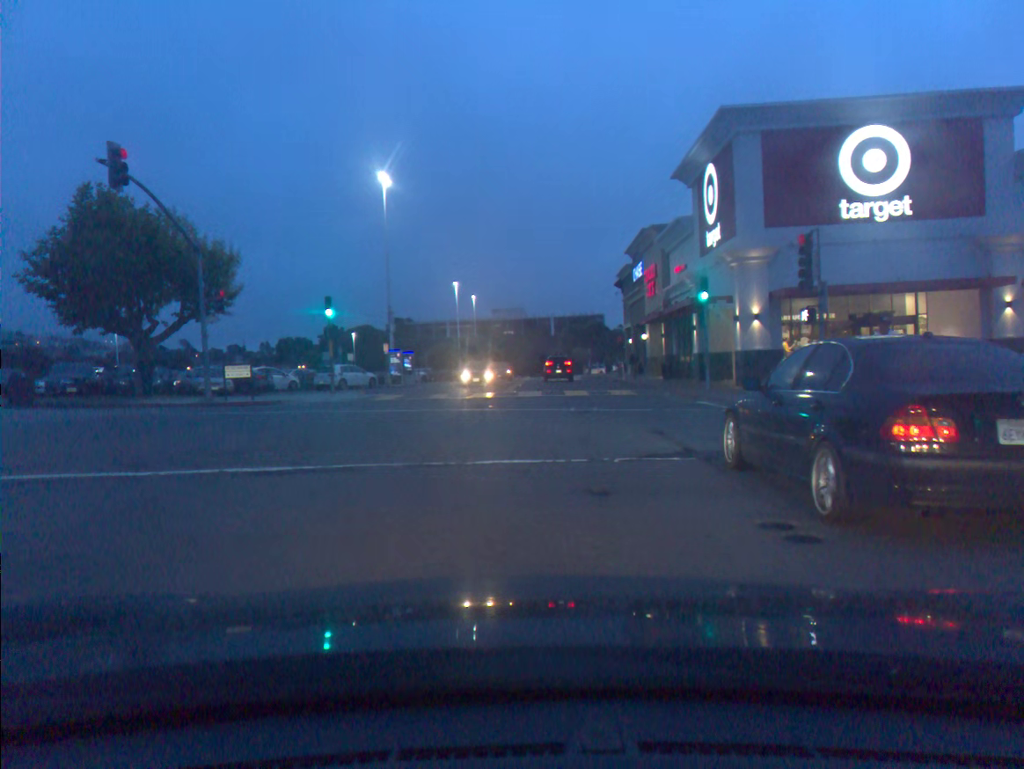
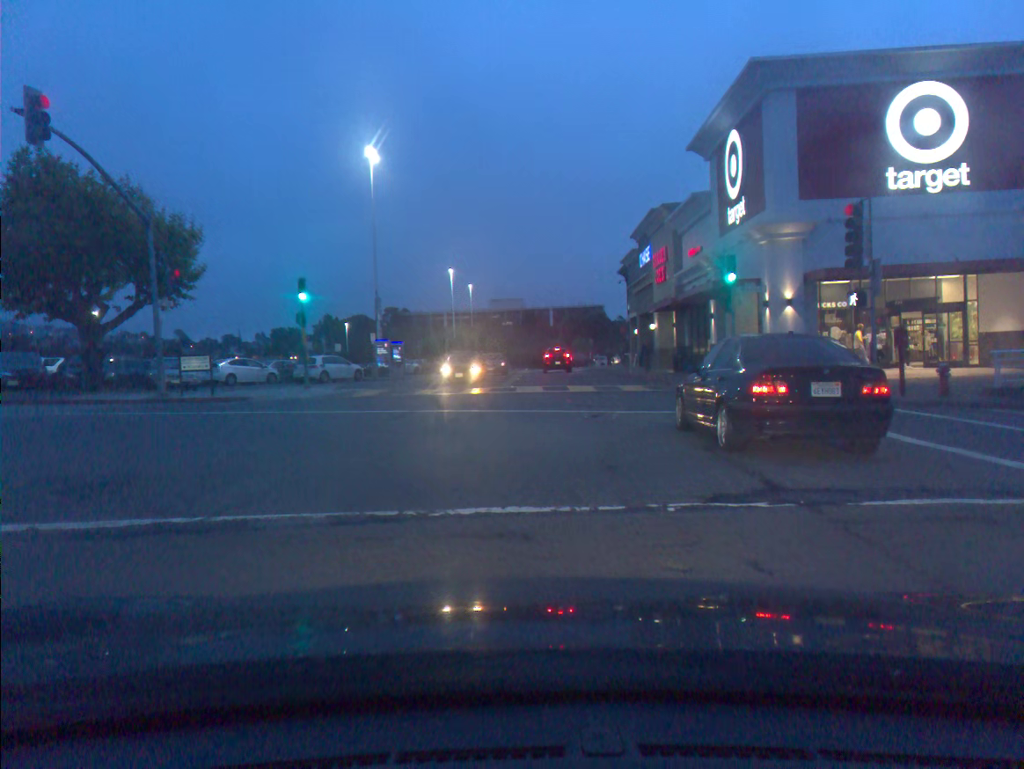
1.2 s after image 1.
(0.0, +3.4) m; 0°
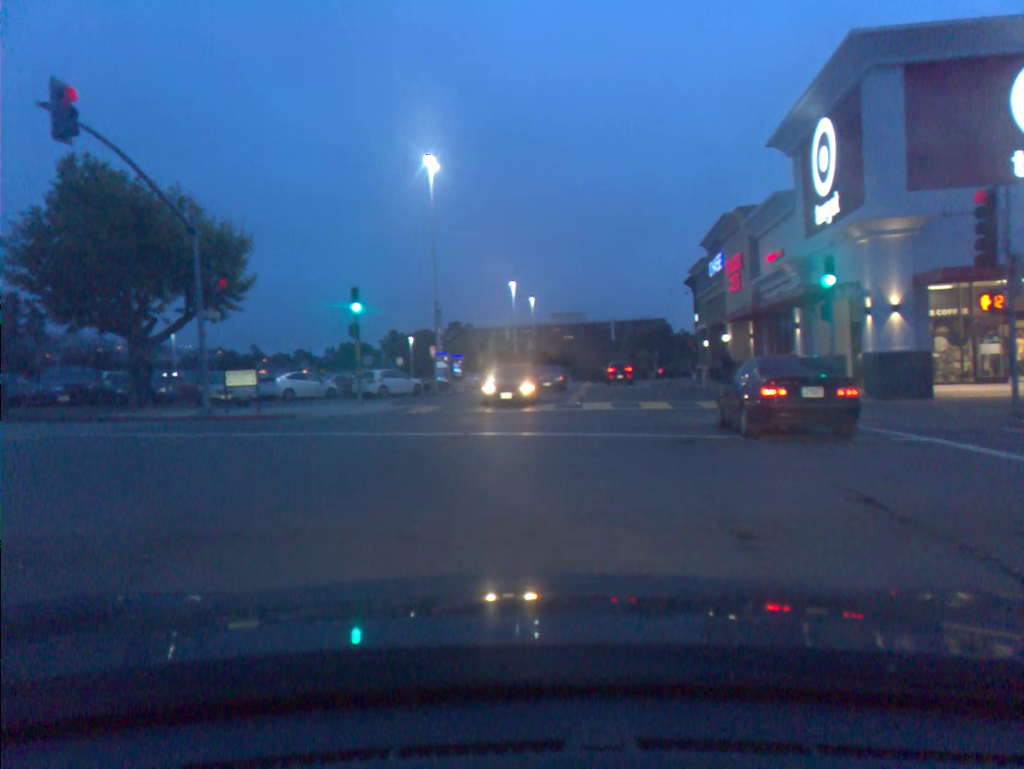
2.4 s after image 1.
(-0.2, +2.5) m; -13°
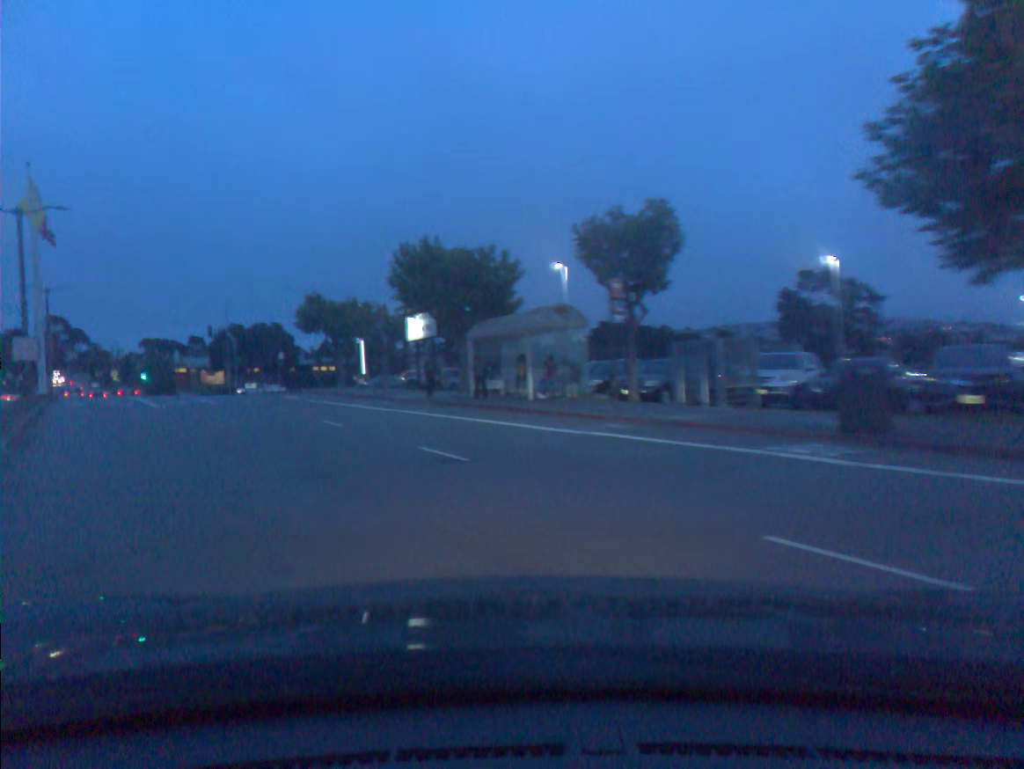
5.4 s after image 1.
(-6.0, +12.7) m; -50°
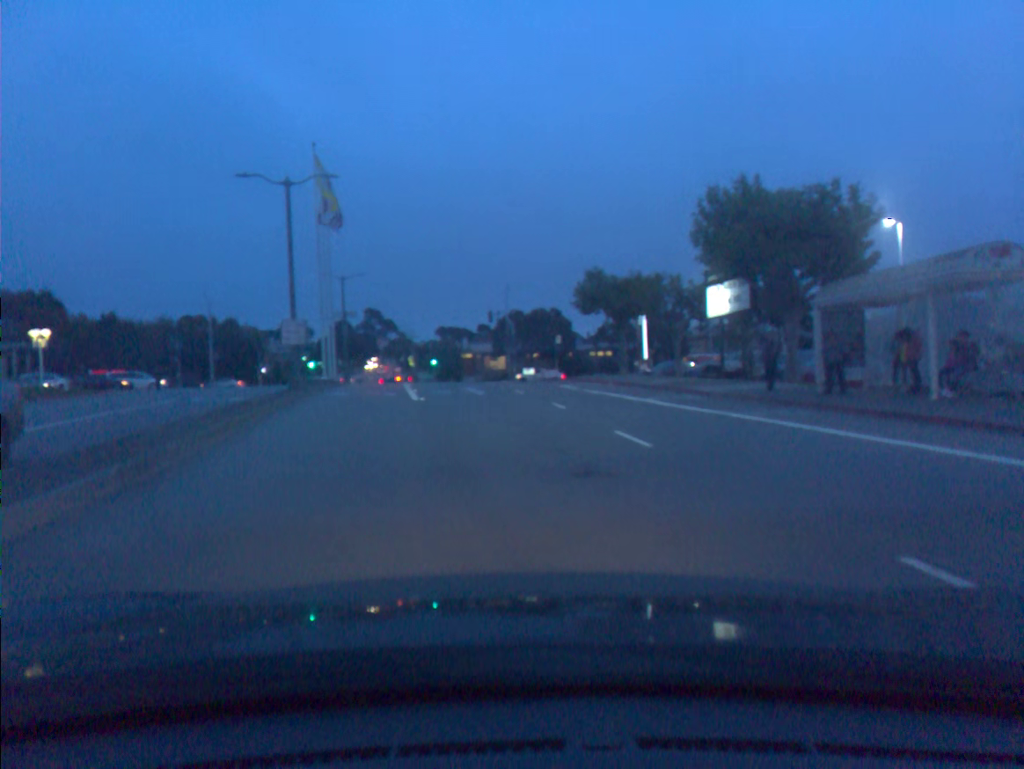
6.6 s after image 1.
(-1.5, +7.7) m; -16°
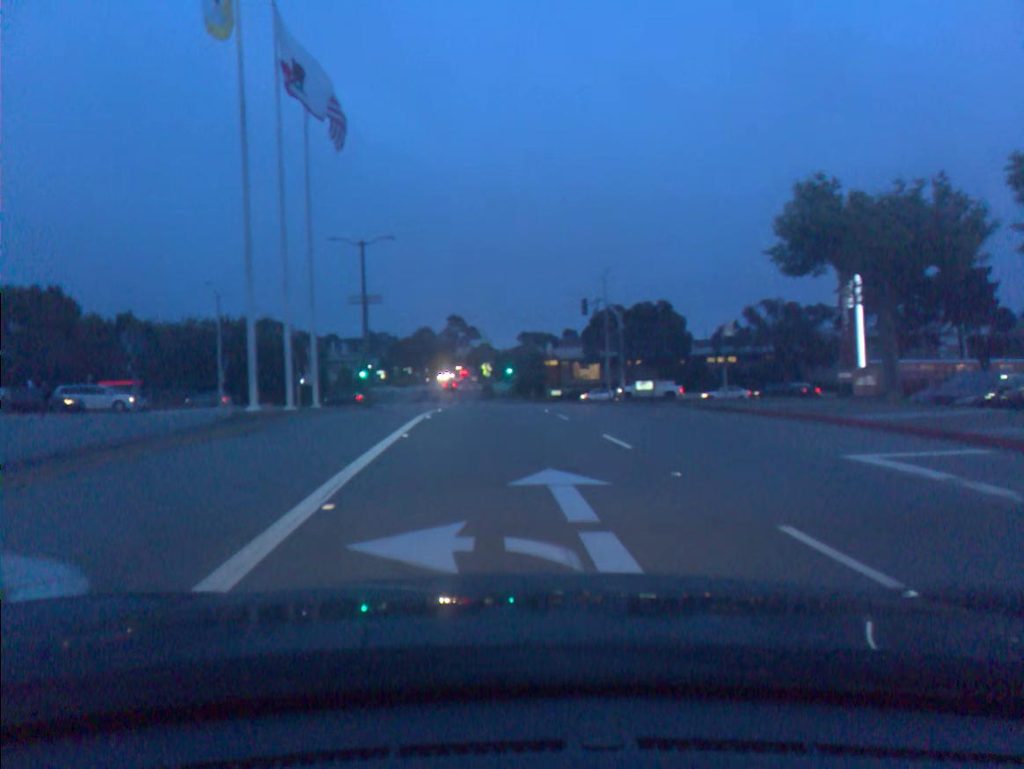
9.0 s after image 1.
(-1.0, +21.7) m; -5°
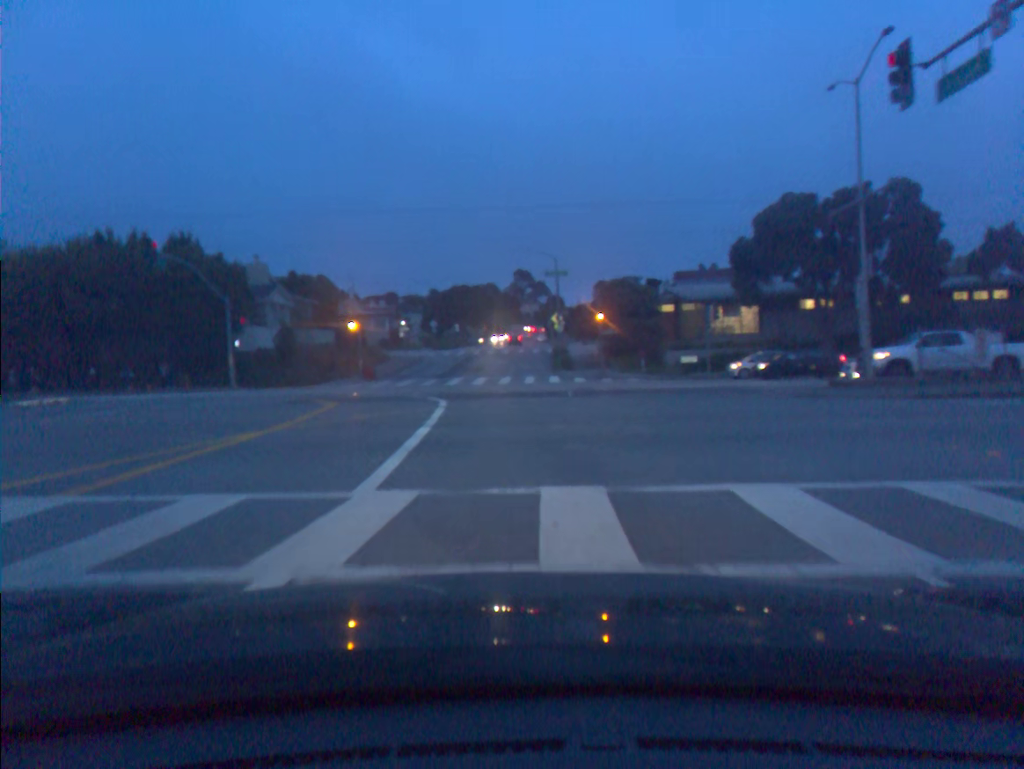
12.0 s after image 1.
(-1.6, +36.6) m; -5°
